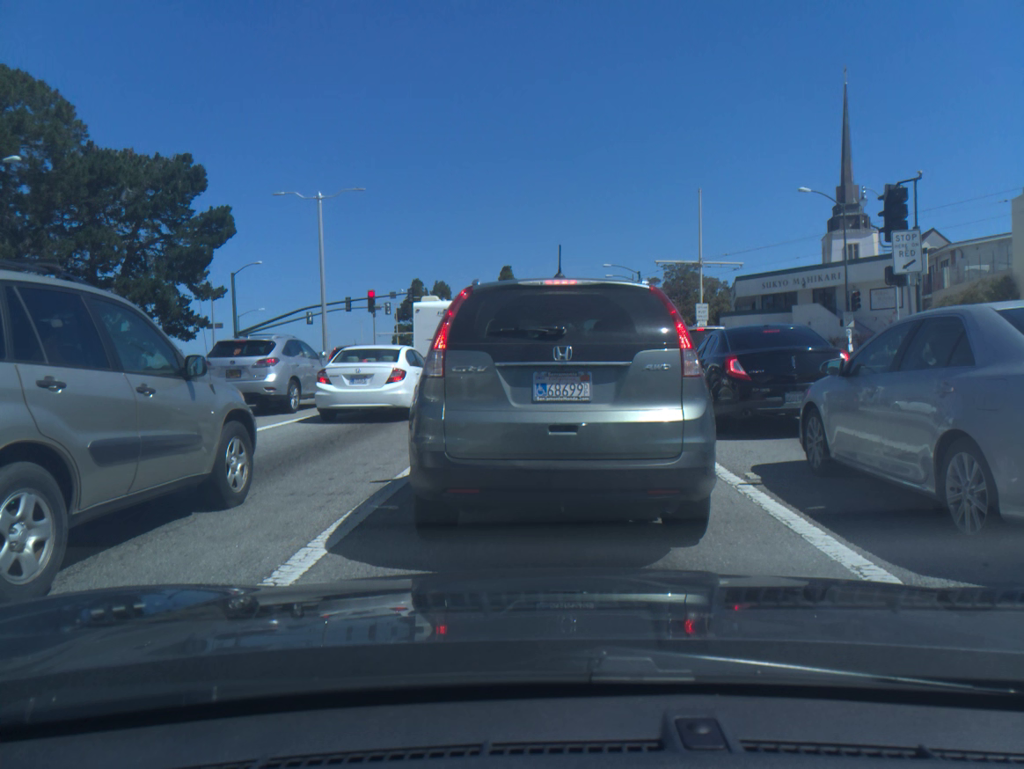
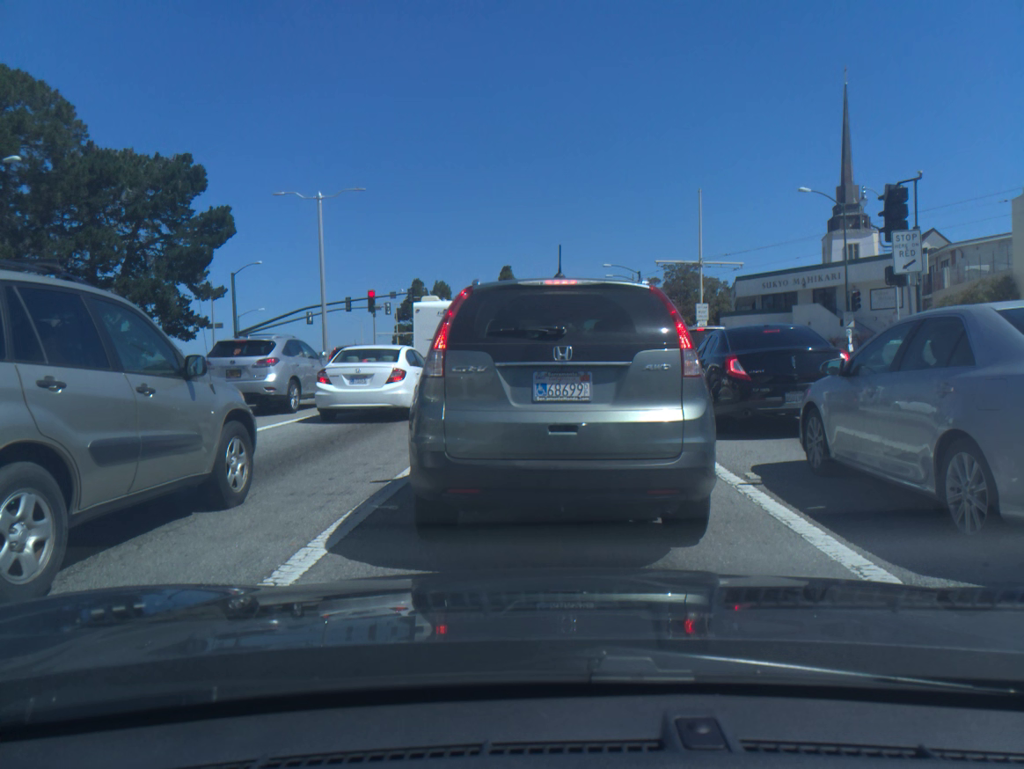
(0.0, 0.0) m; 0°
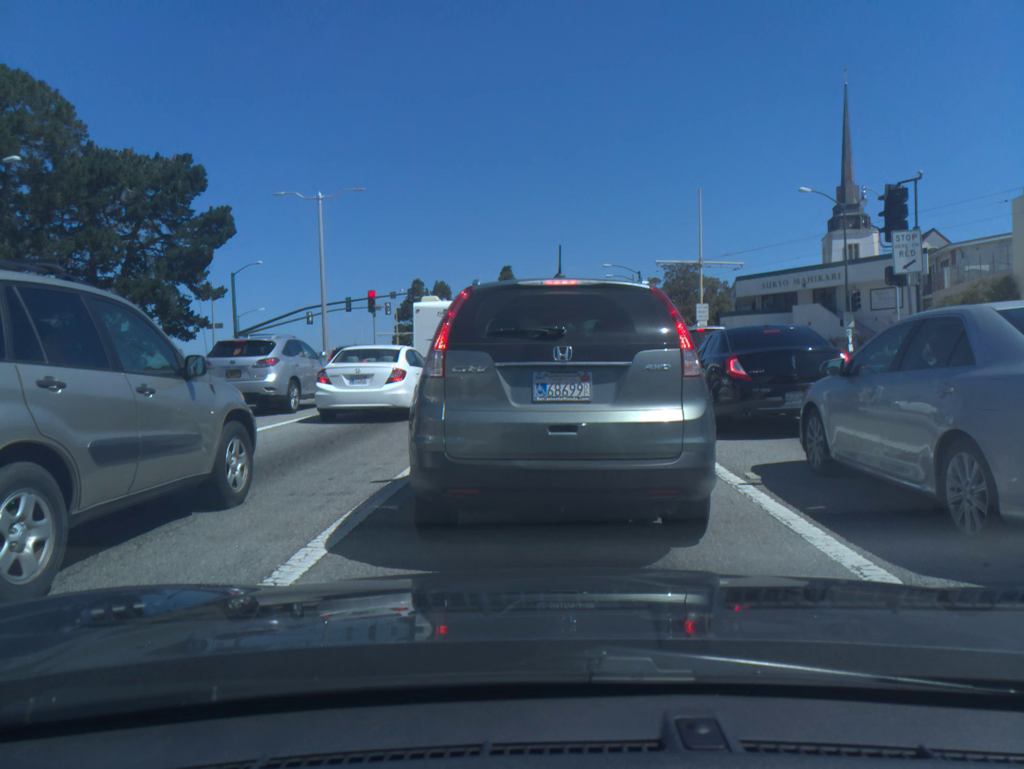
(0.0, 0.0) m; 0°
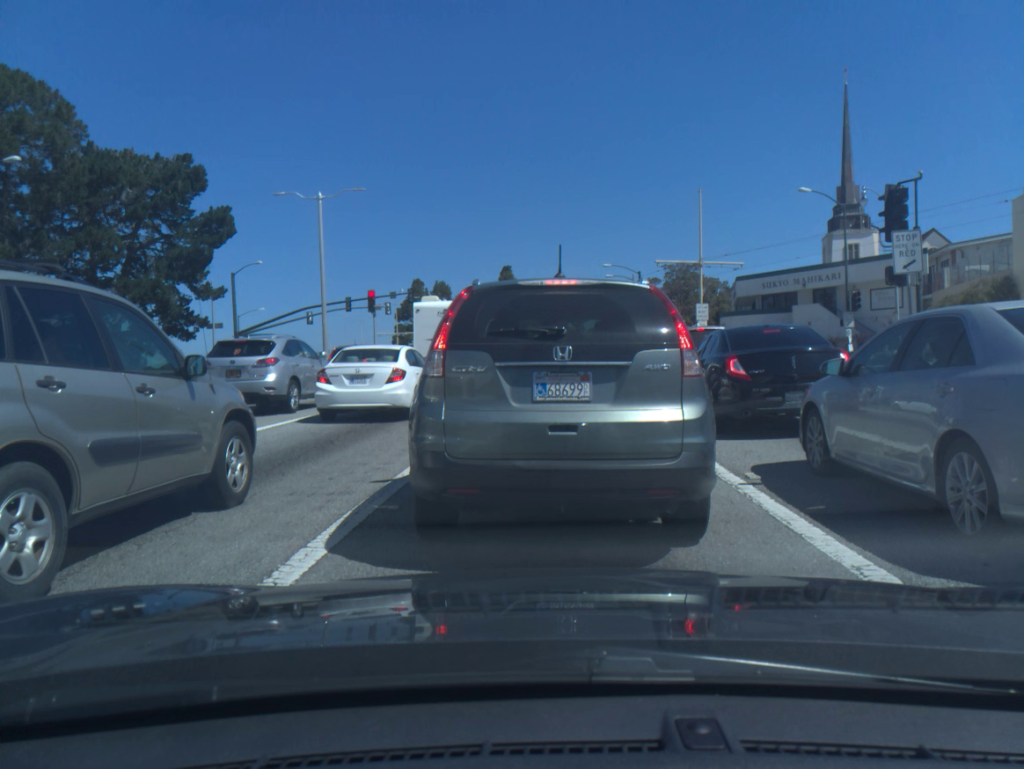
(0.0, 0.0) m; 0°
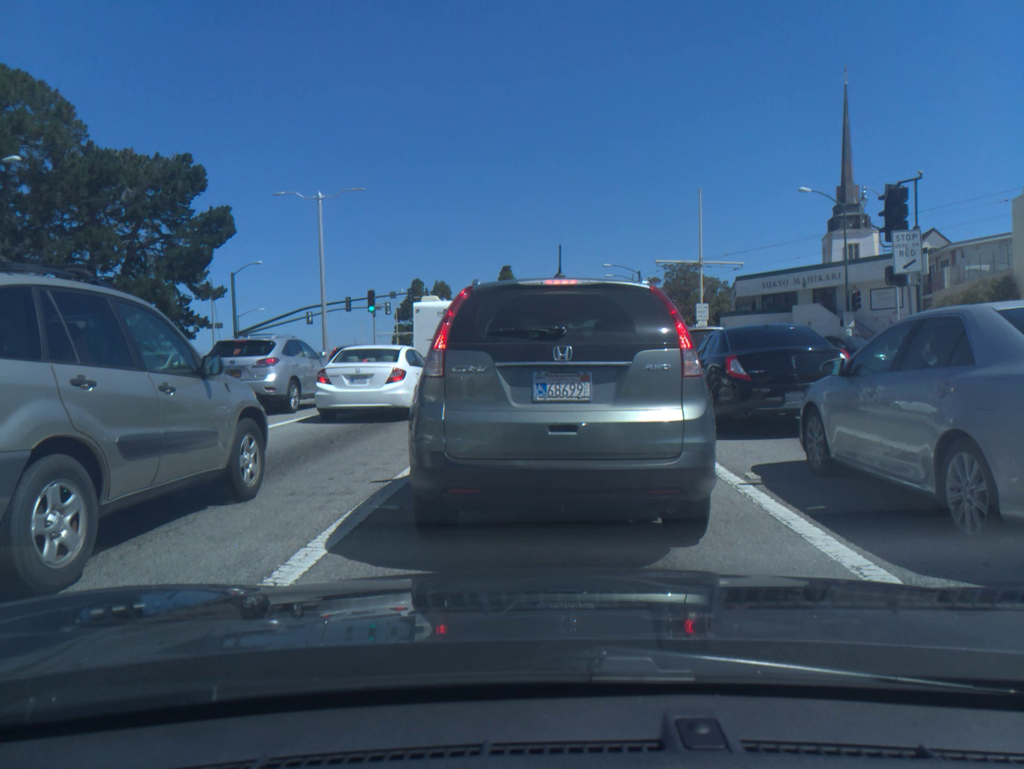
(0.0, 0.0) m; 0°
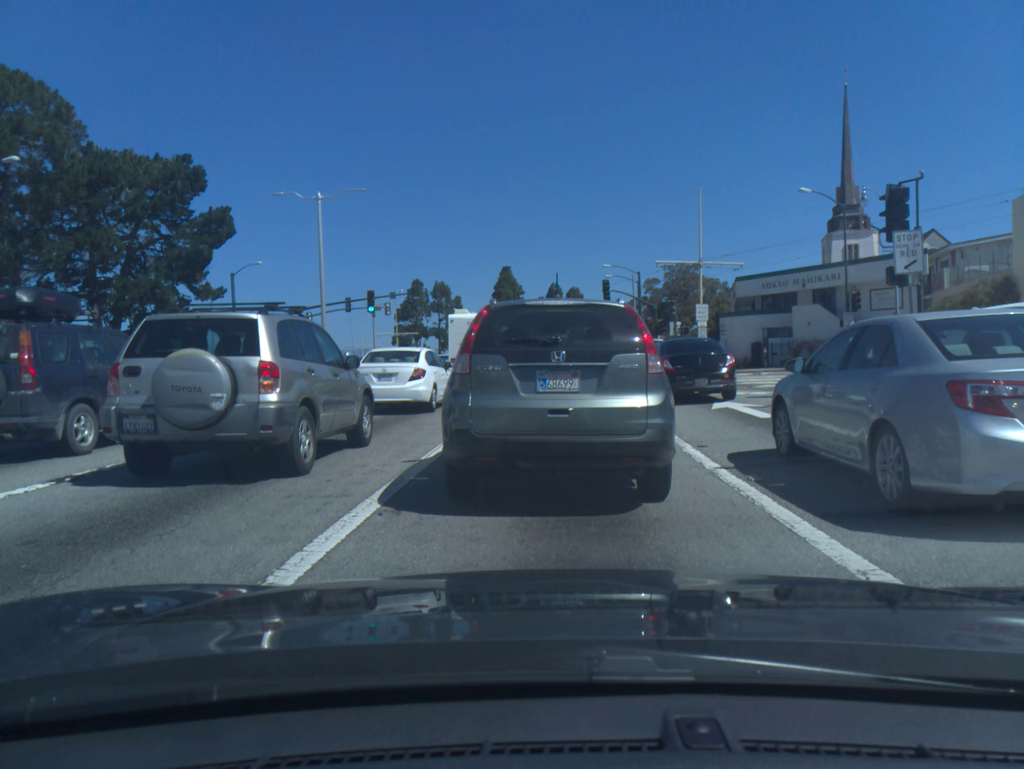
(0.0, 0.0) m; -1°
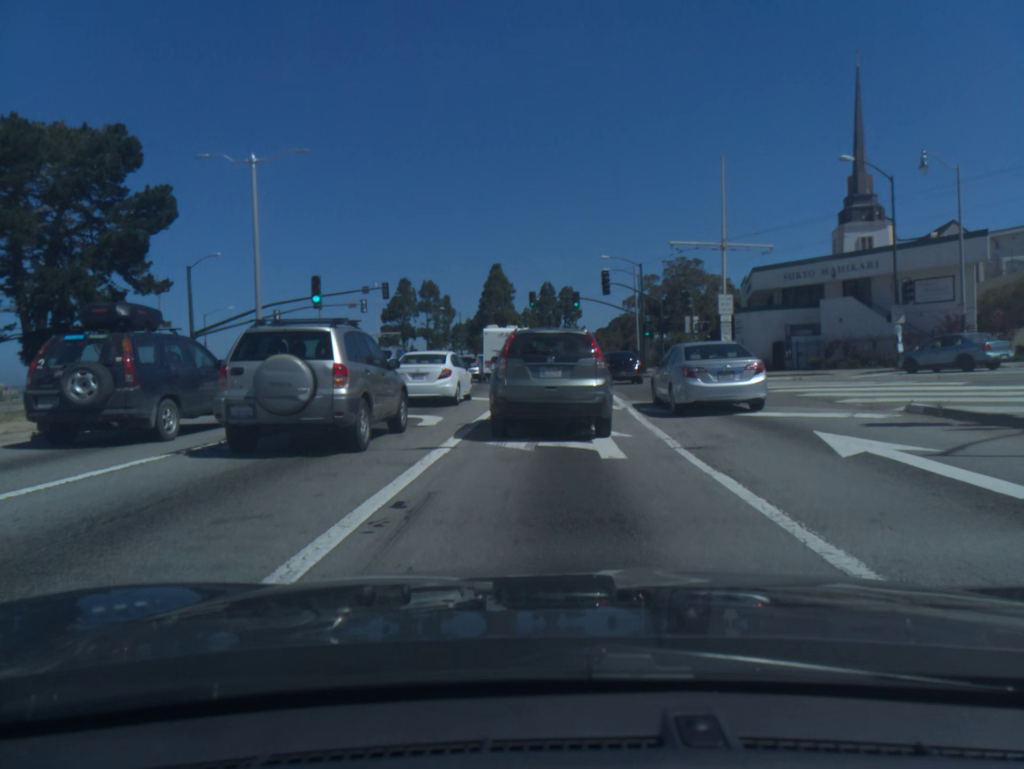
(-0.1, +7.4) m; -1°
